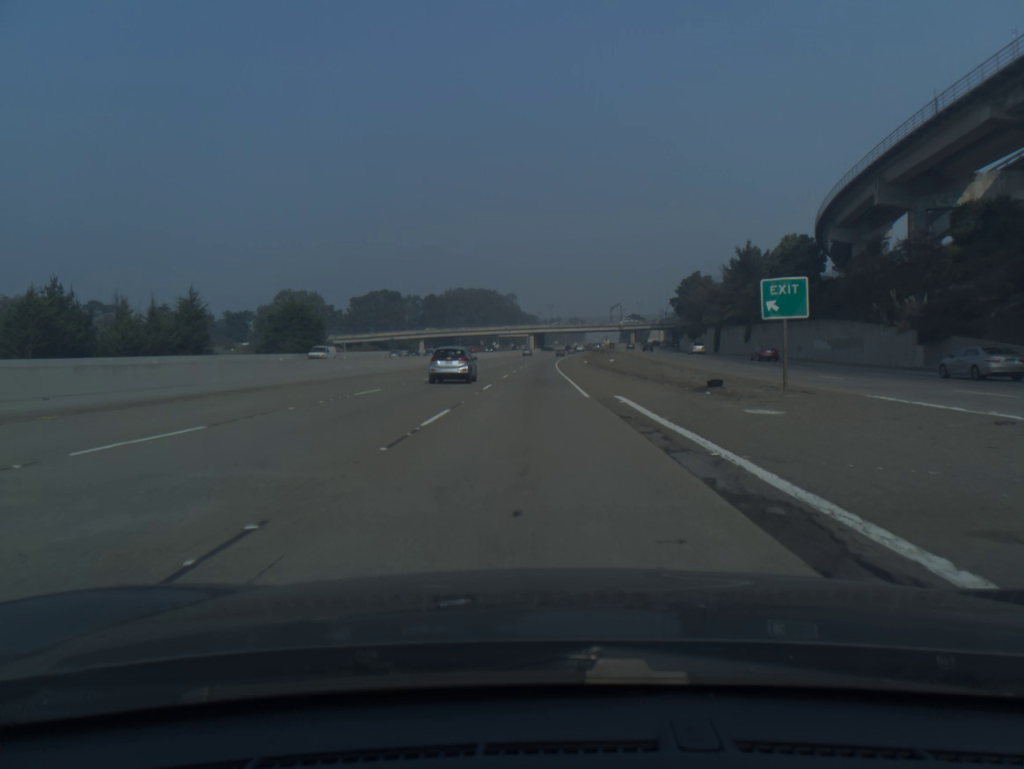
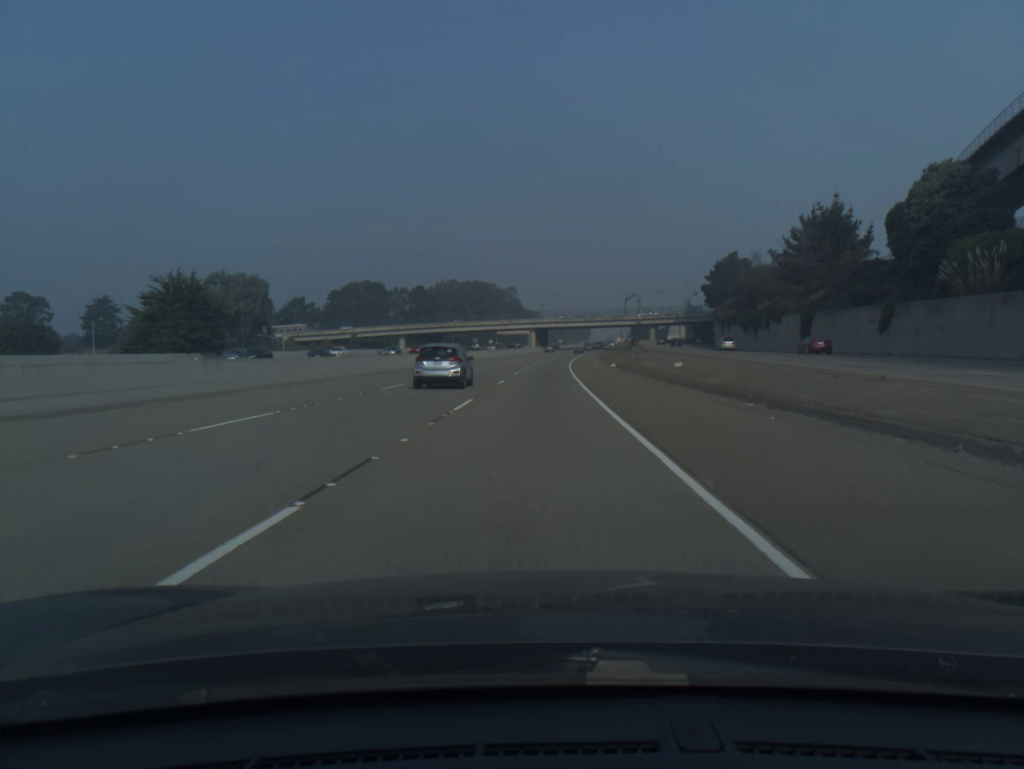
(0.0, +39.9) m; 0°
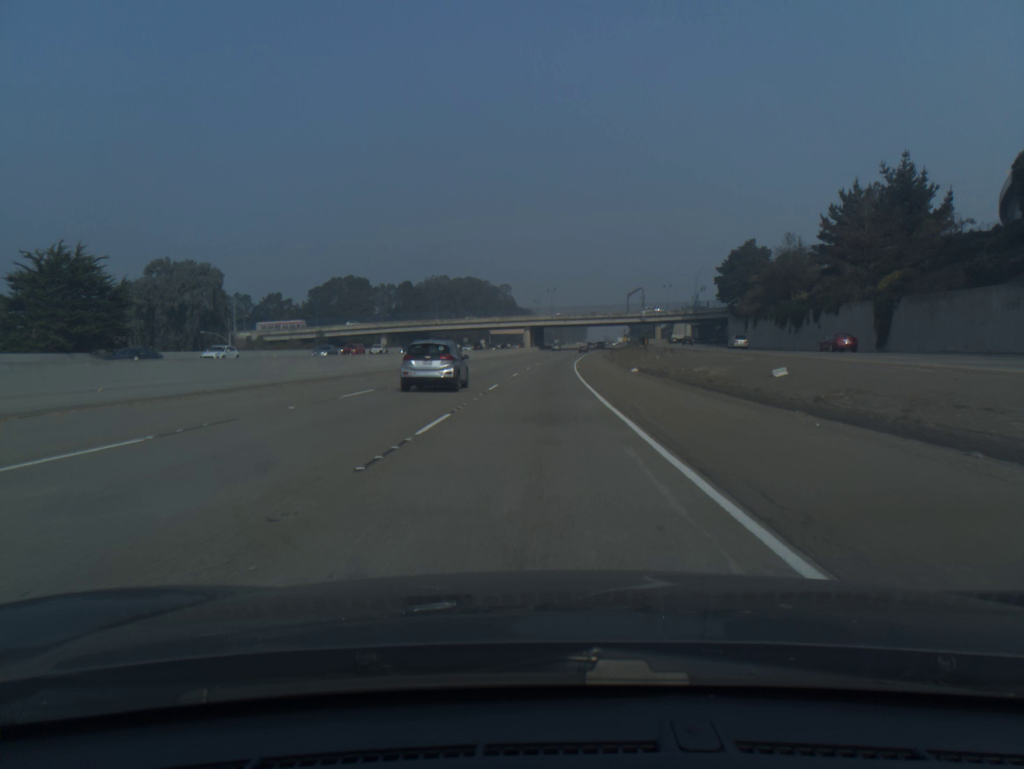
(0.0, +20.1) m; 0°
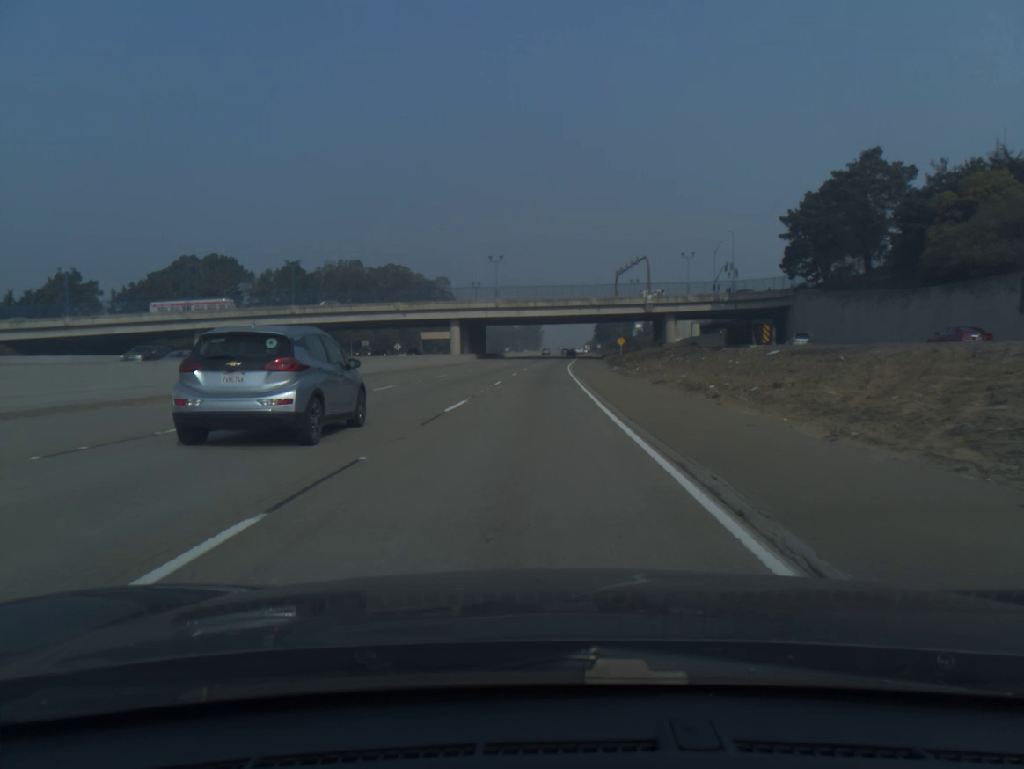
(+2.2, +81.6) m; +3°
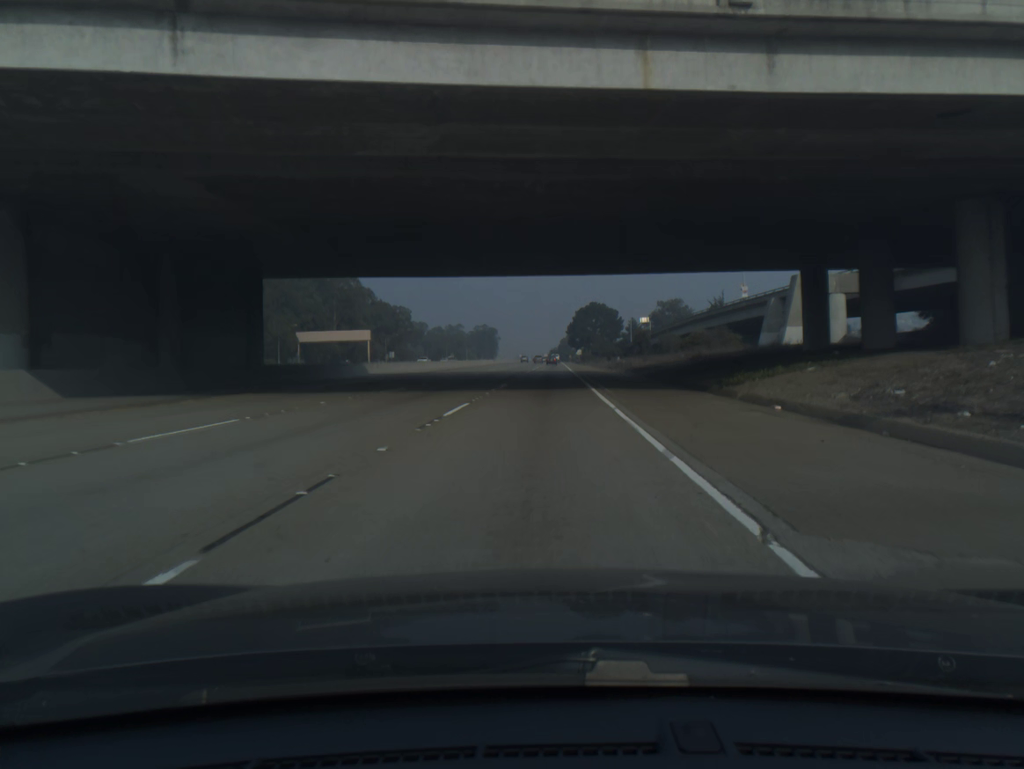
(+2.9, +102.8) m; +3°
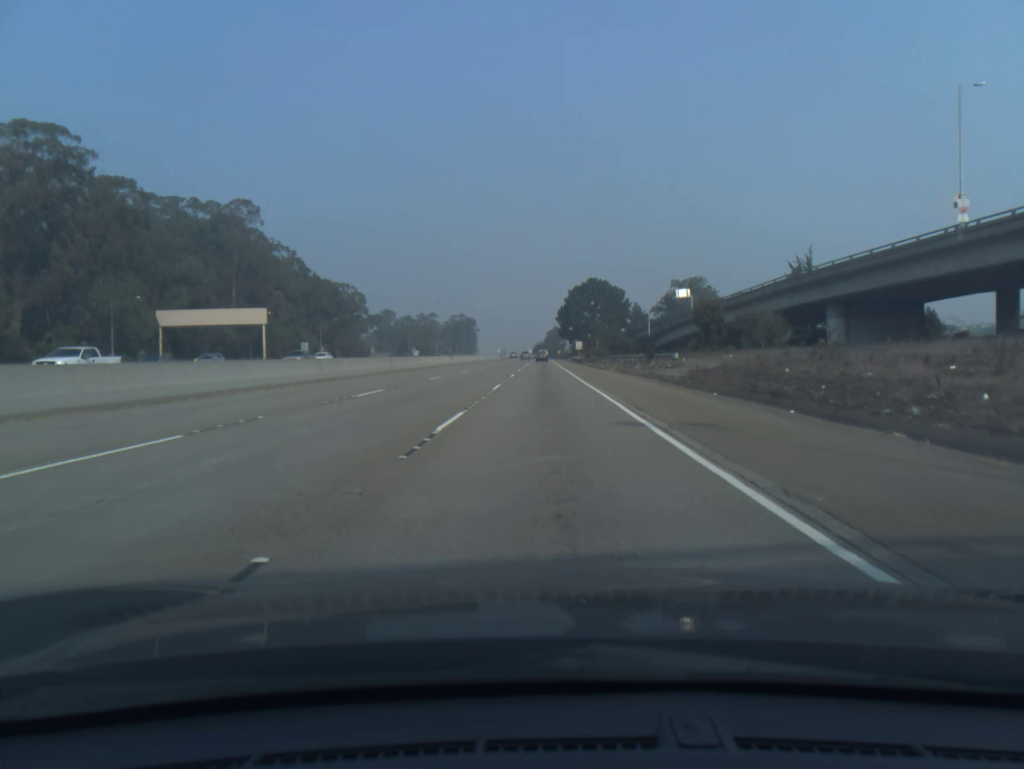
(+0.5, +61.2) m; +1°
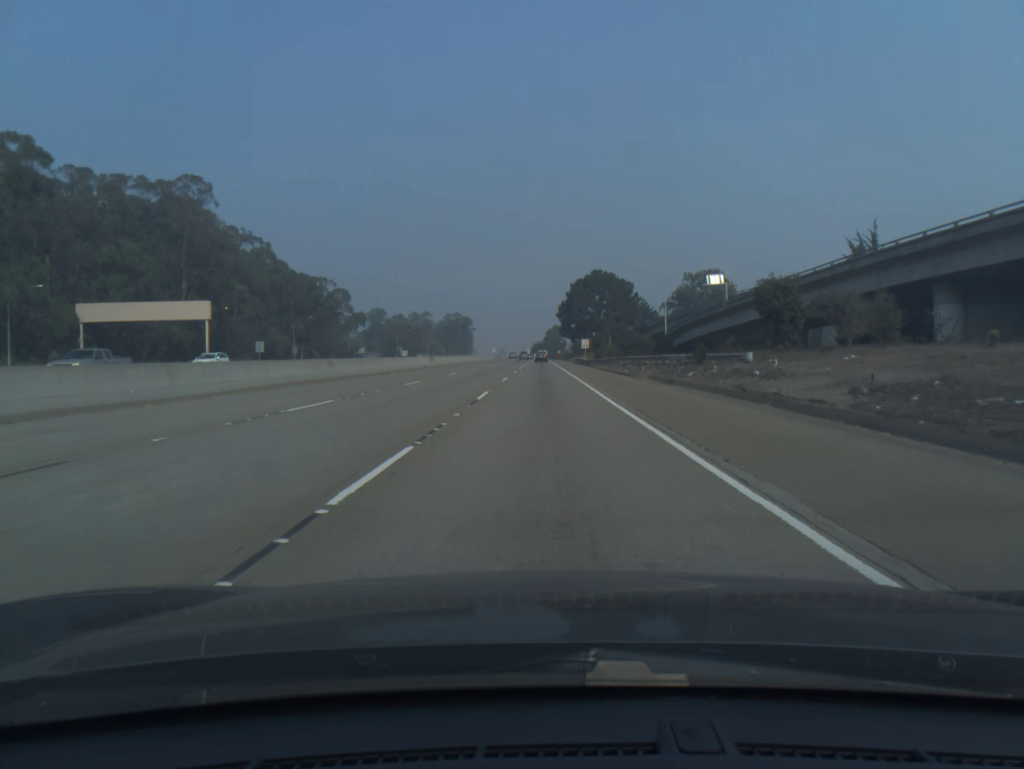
(0.0, +20.3) m; 0°
